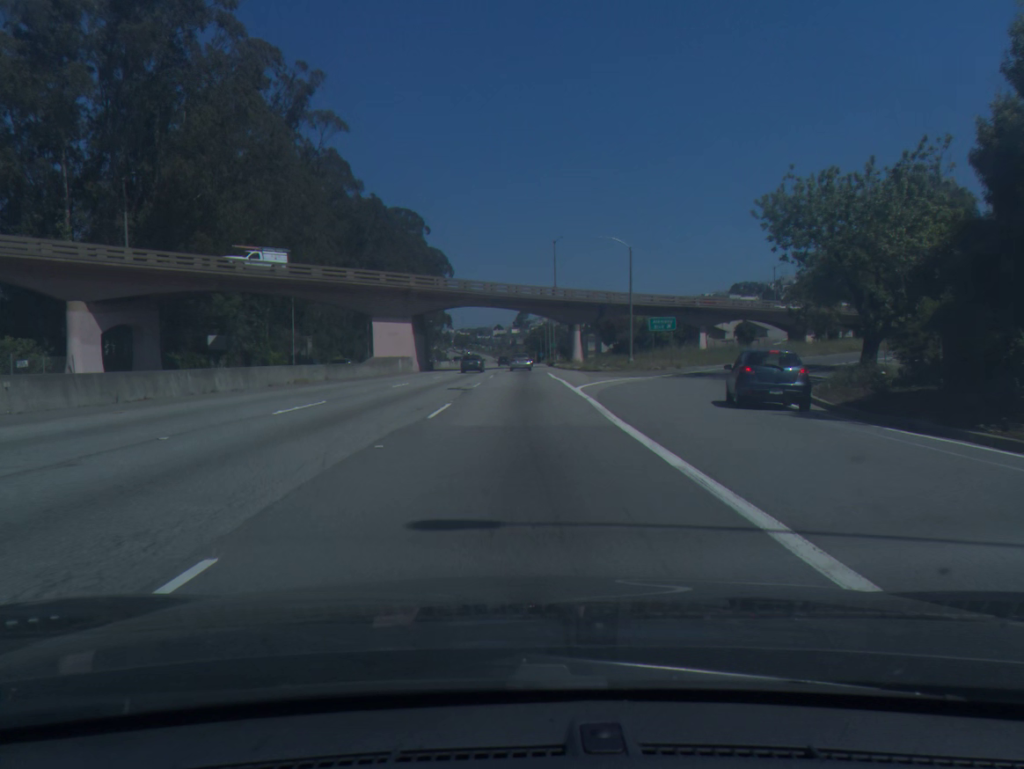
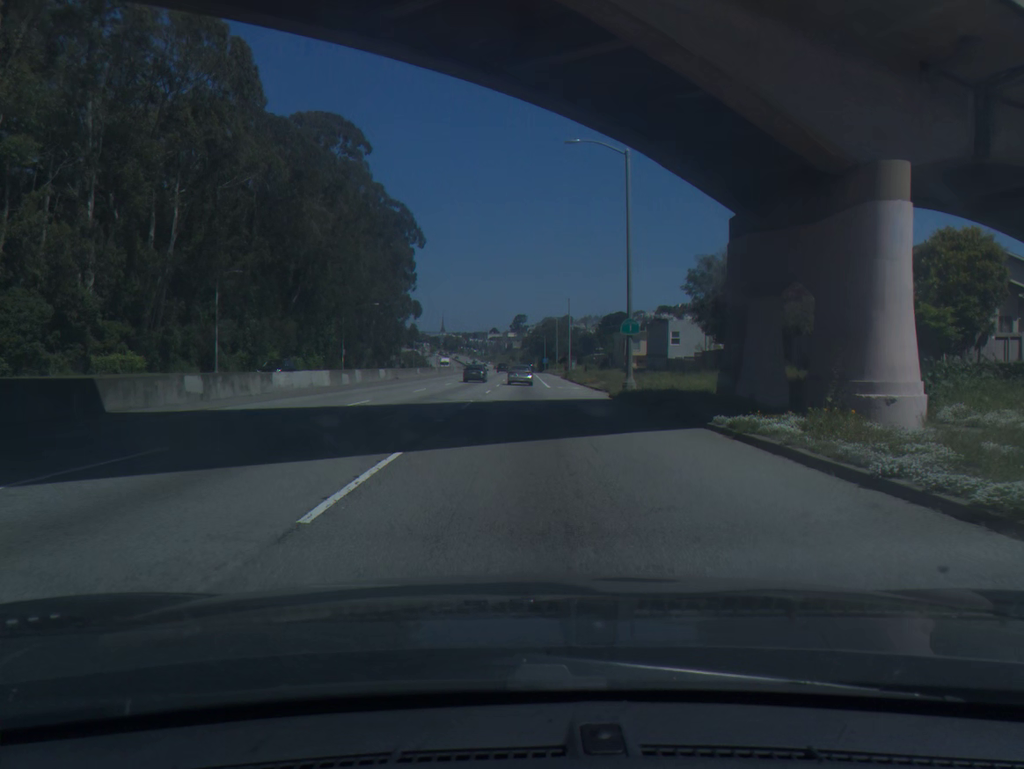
(+0.1, +69.0) m; 0°
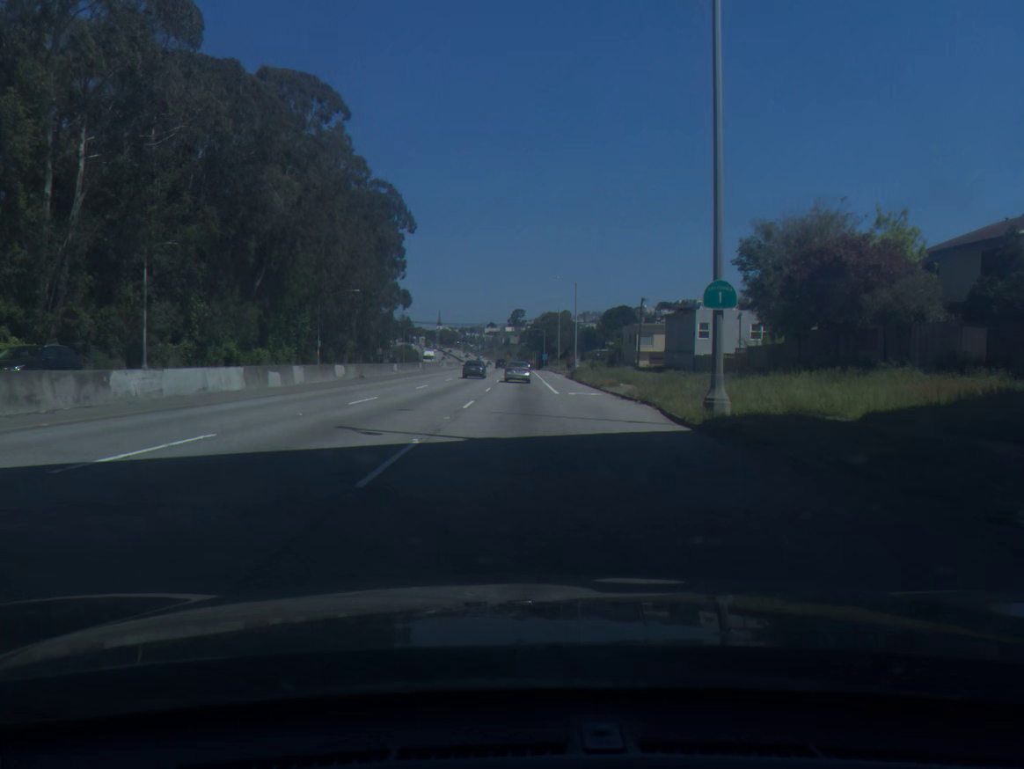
(0.0, +13.3) m; 0°
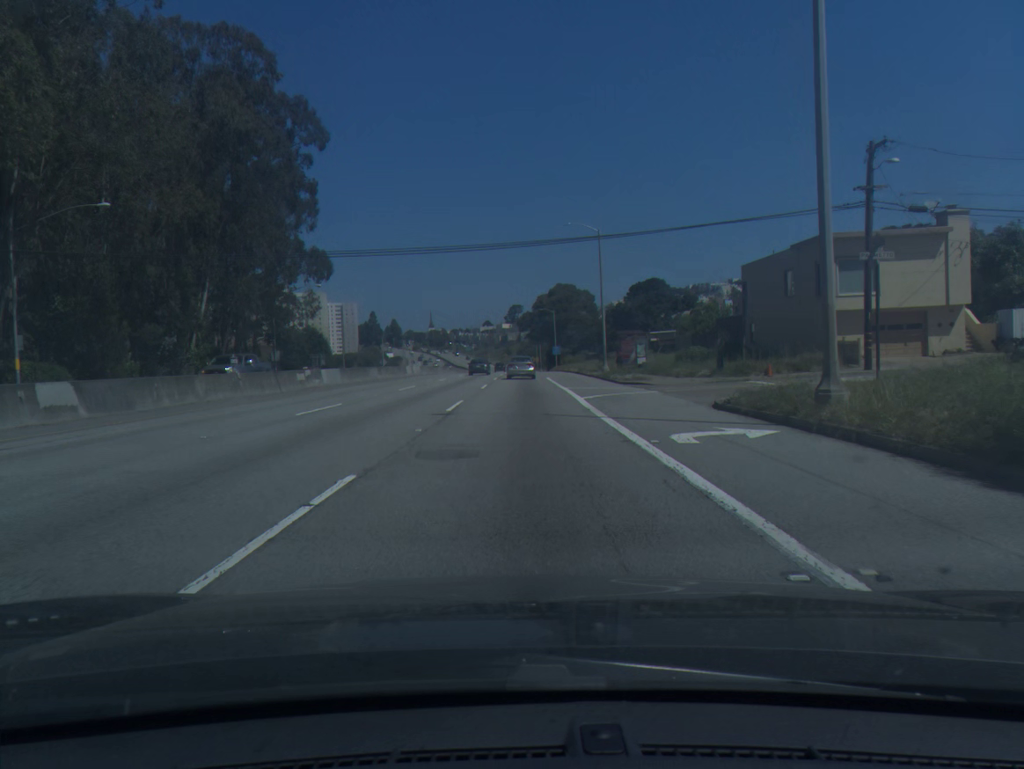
(+0.3, +64.0) m; 0°
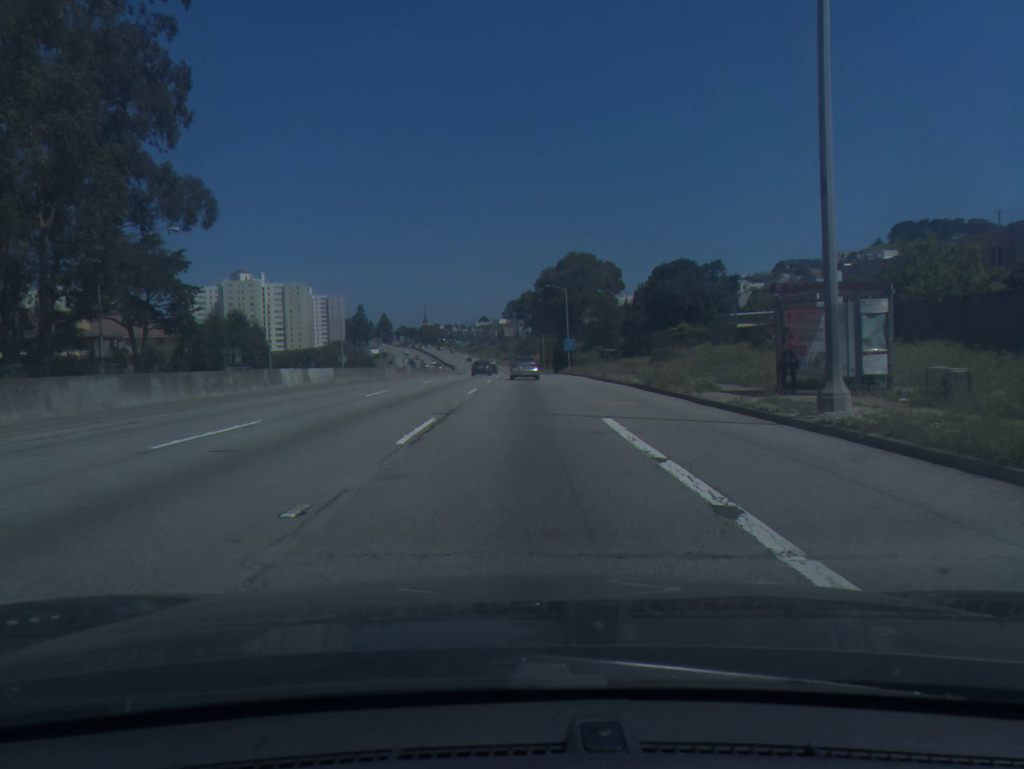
(+0.1, +36.5) m; 0°
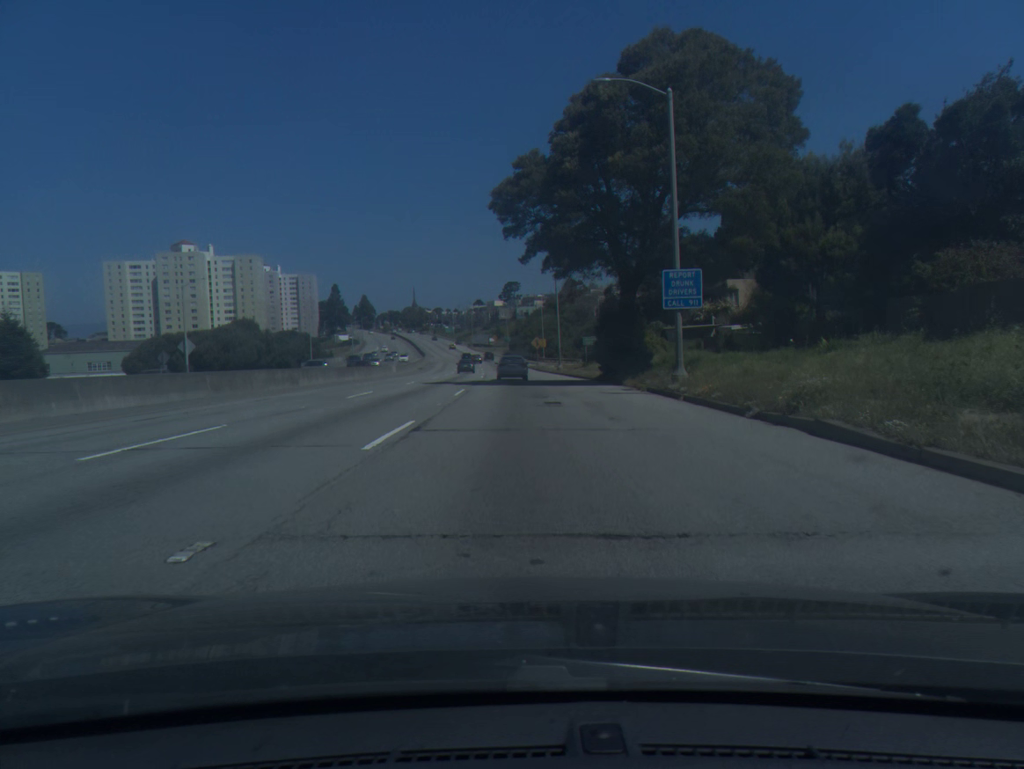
(+0.2, +60.2) m; 0°
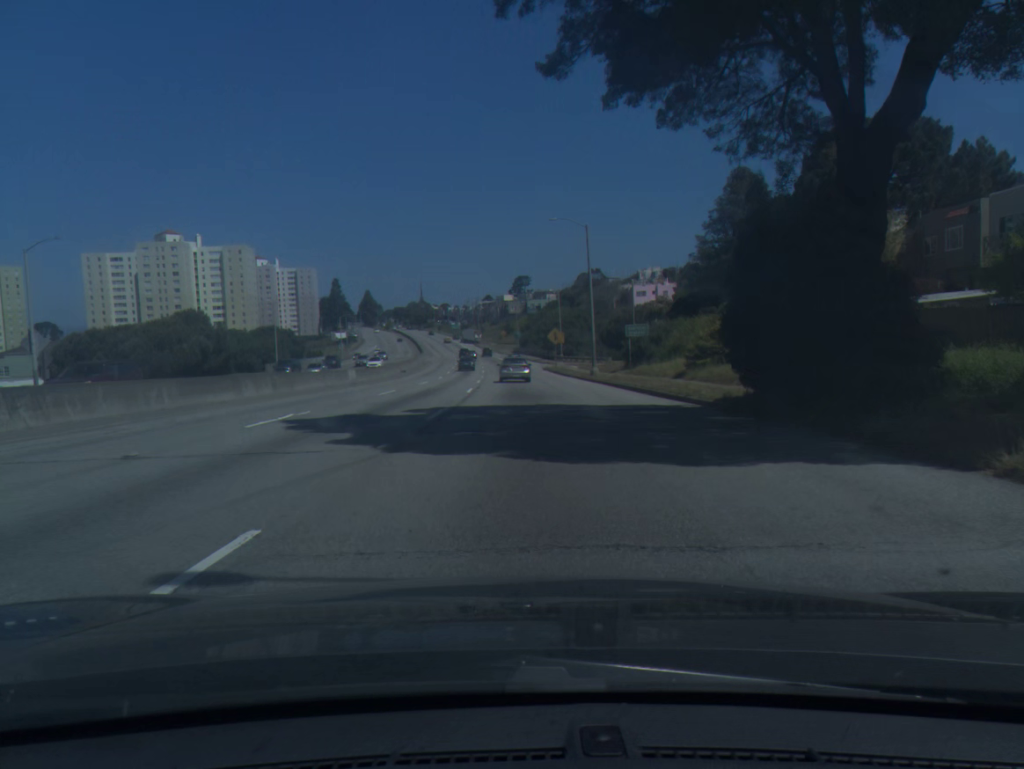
(-0.2, +23.9) m; -1°
